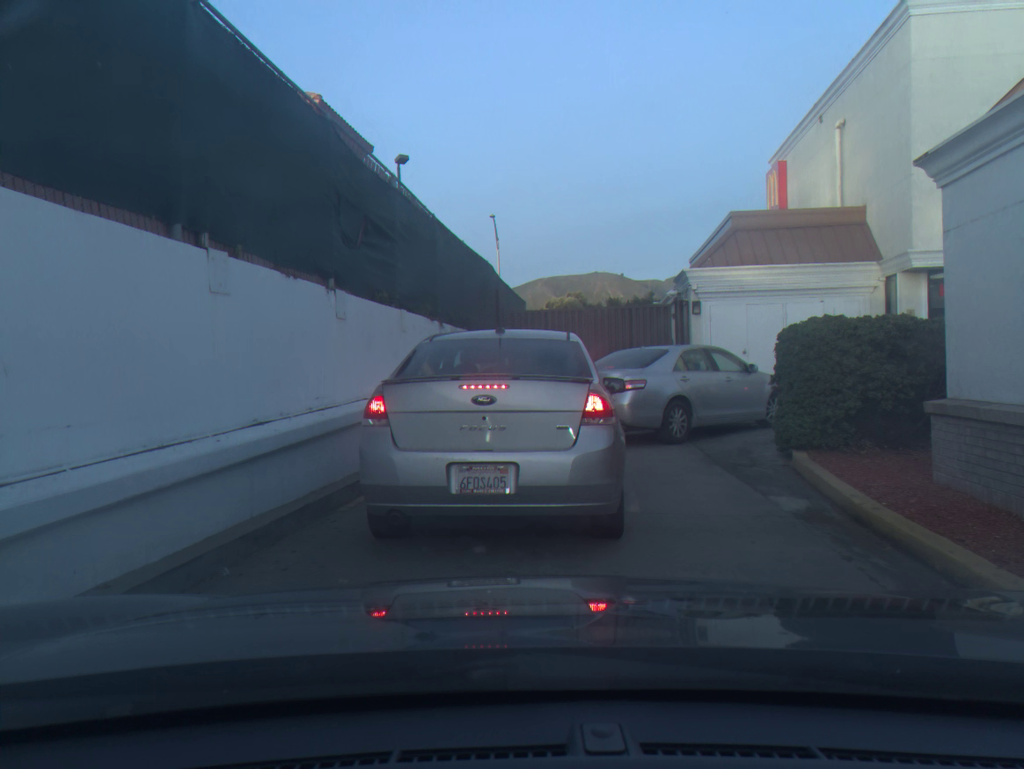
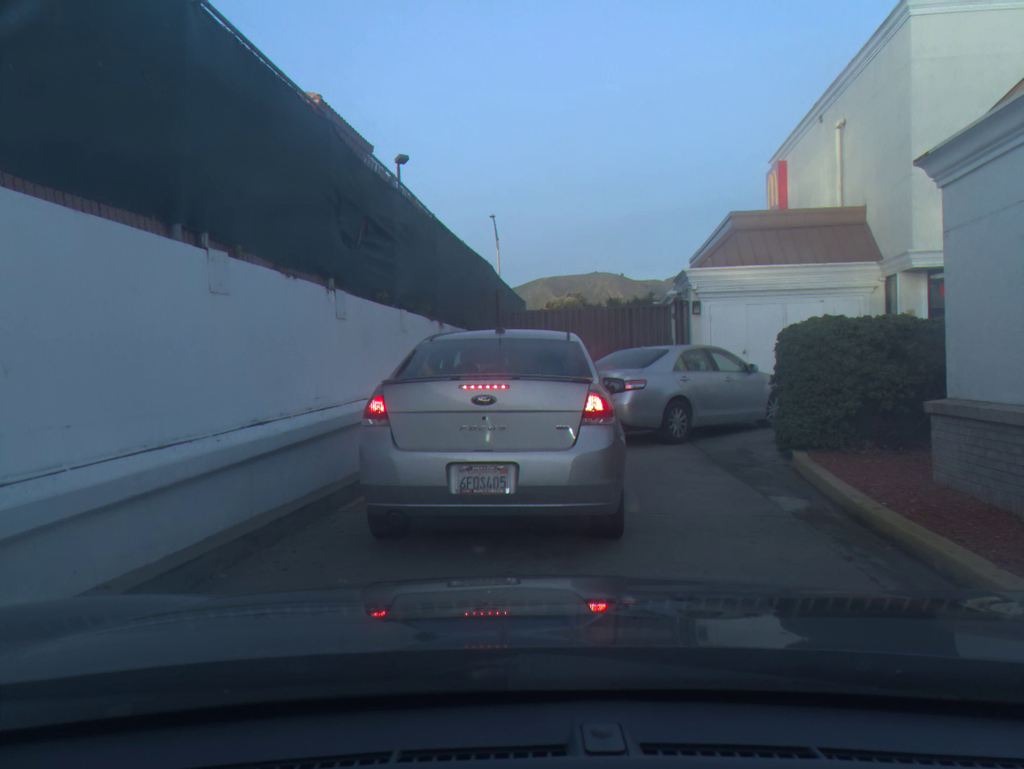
(0.0, 0.0) m; 0°
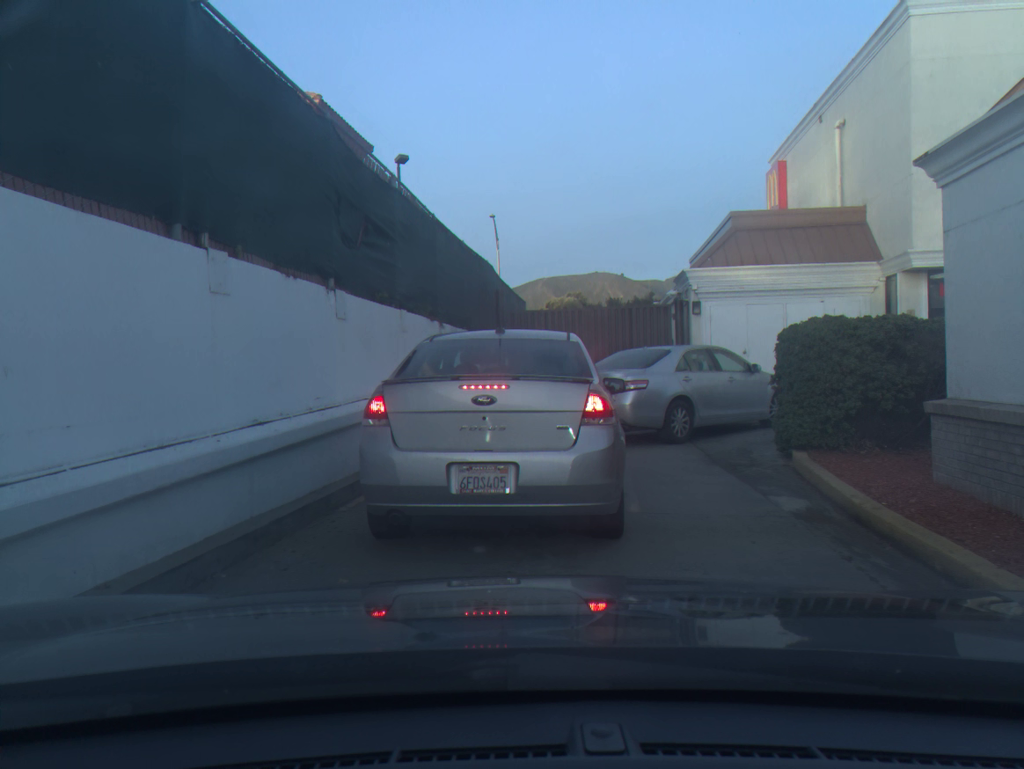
(0.0, 0.0) m; 0°
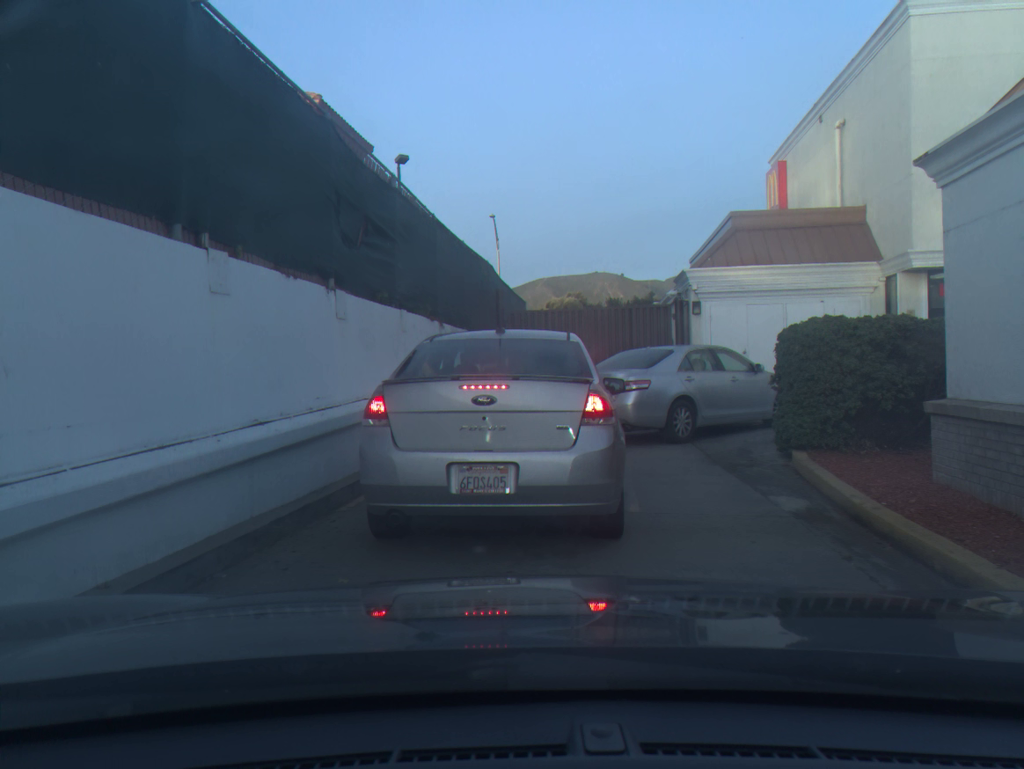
(0.0, 0.0) m; 0°
